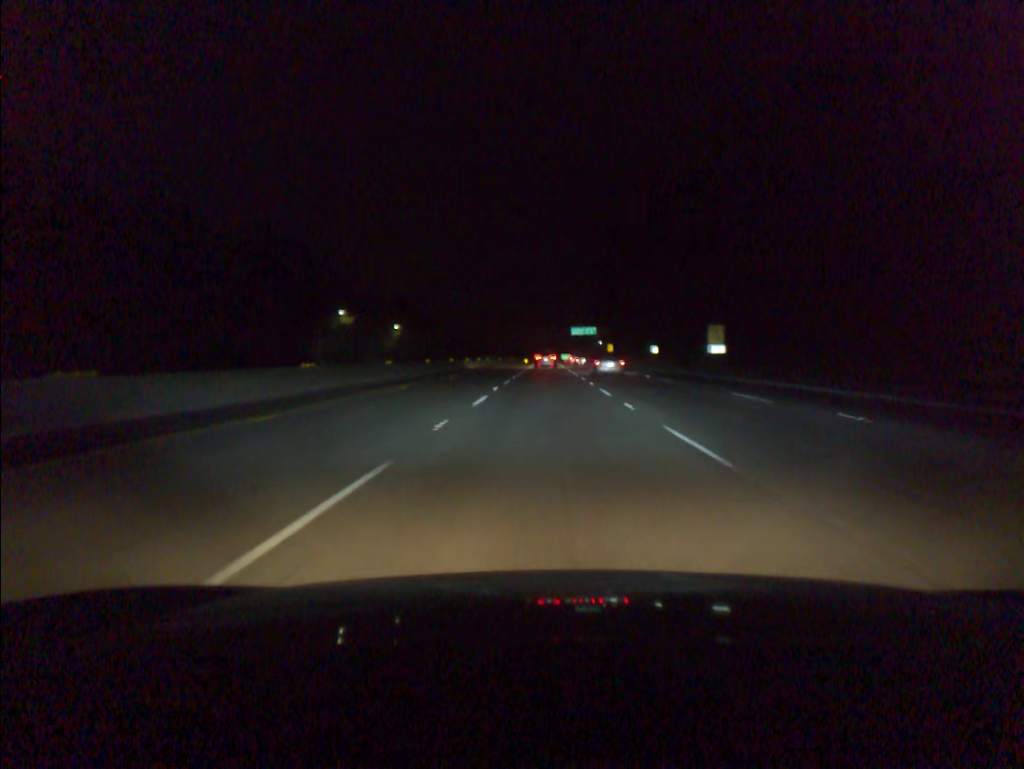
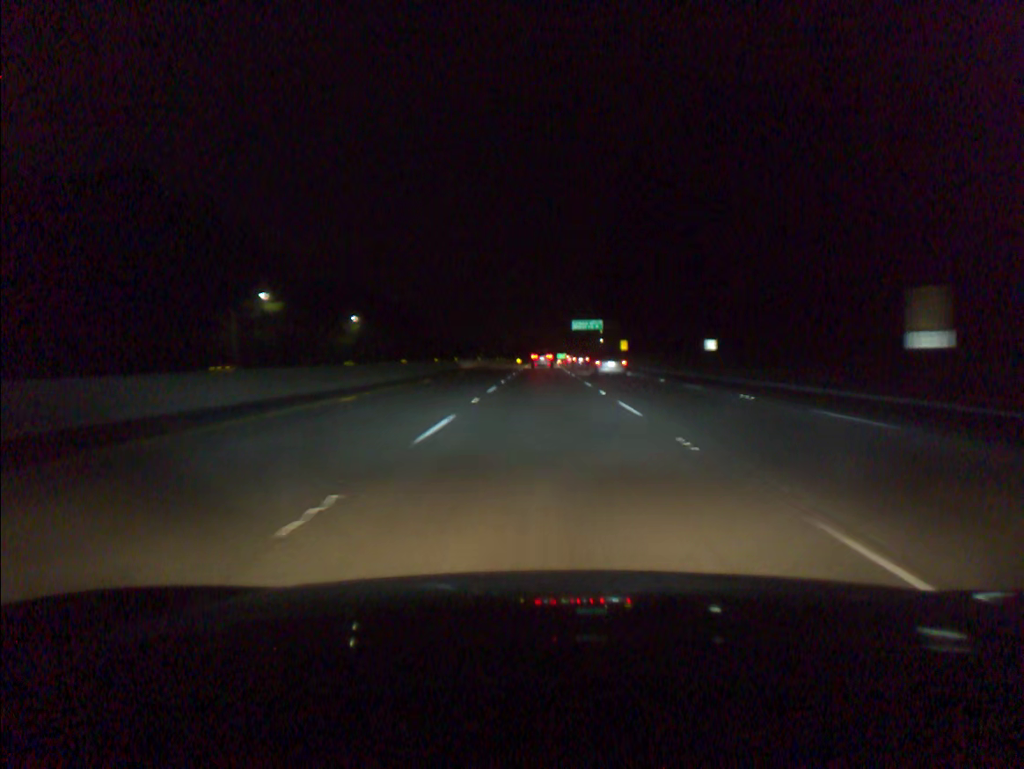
(+0.1, +36.6) m; 0°
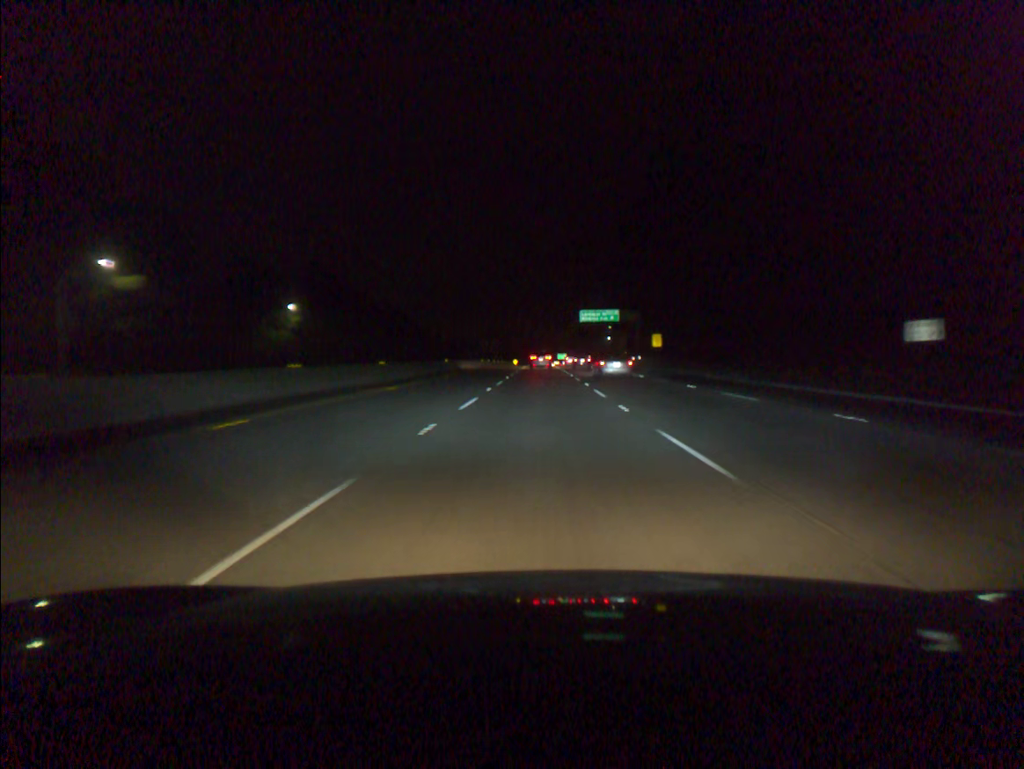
(0.0, +36.8) m; 0°
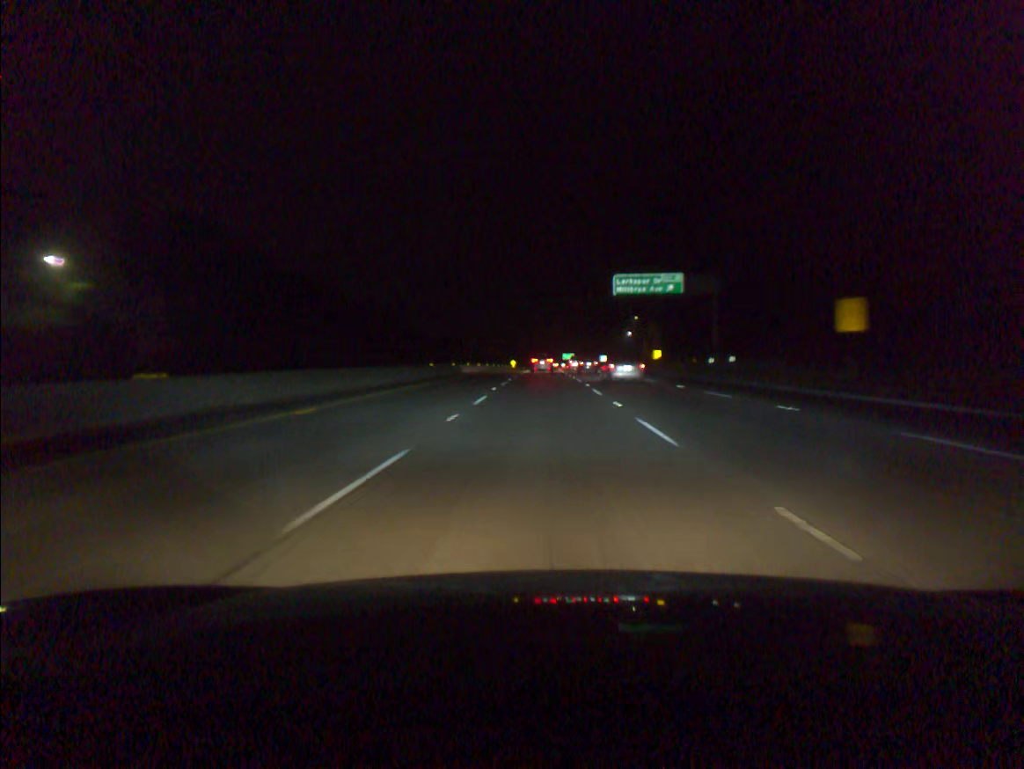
(-0.1, +55.3) m; 0°
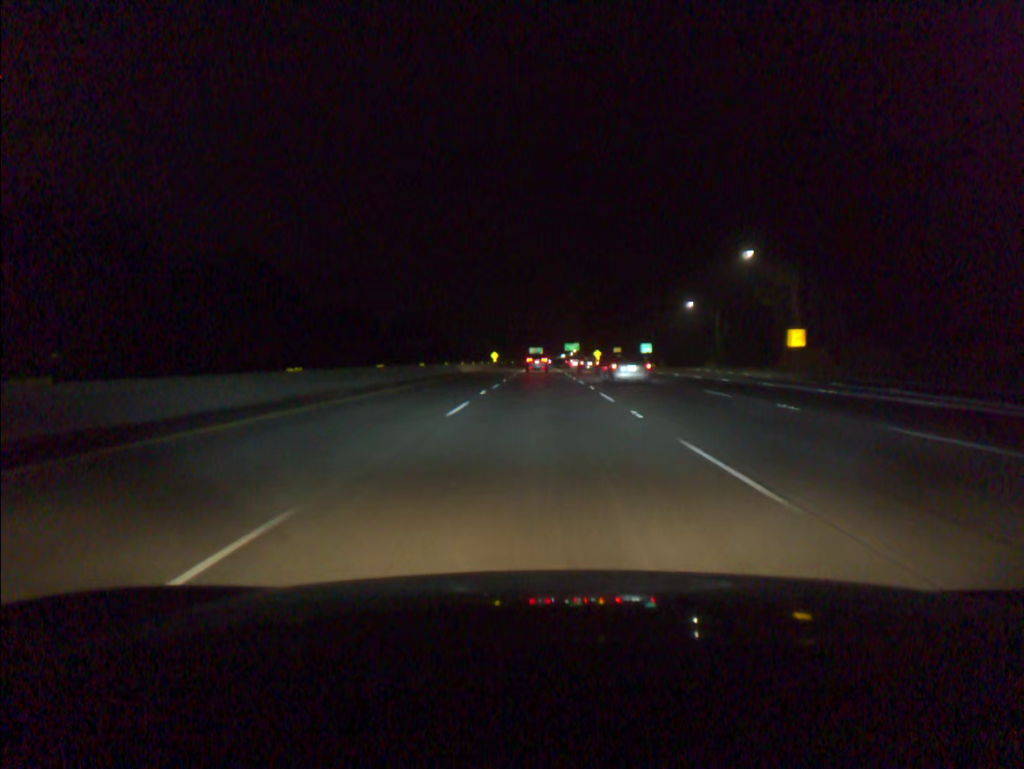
(+0.1, +91.9) m; 0°
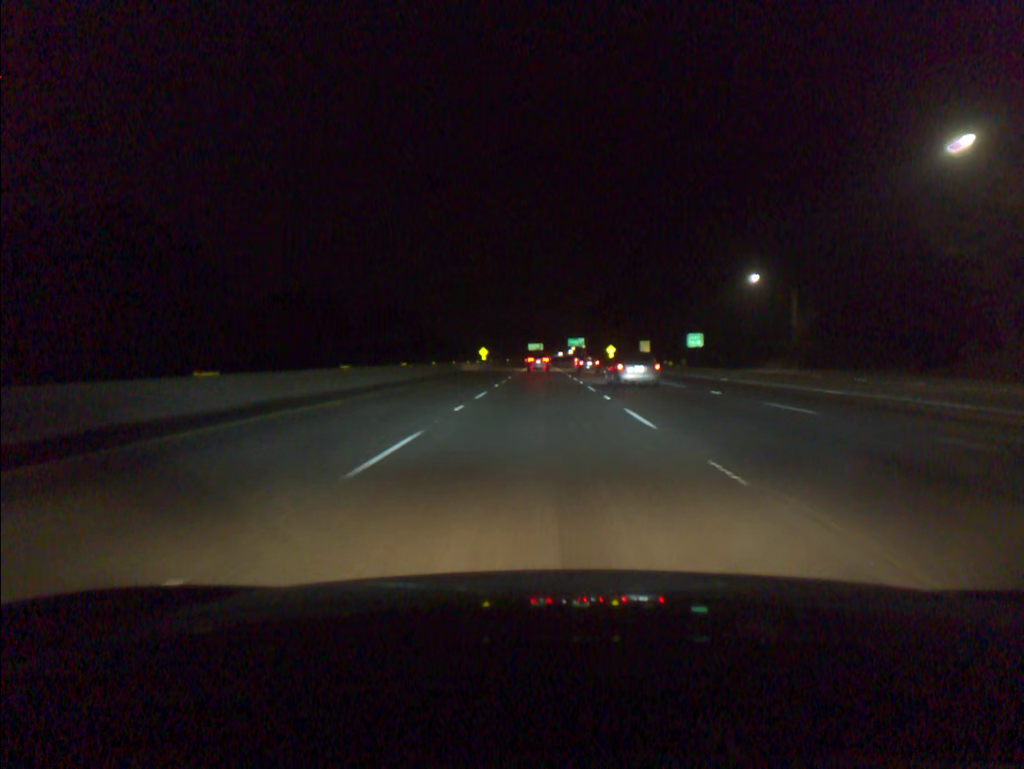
(0.0, +36.9) m; 0°
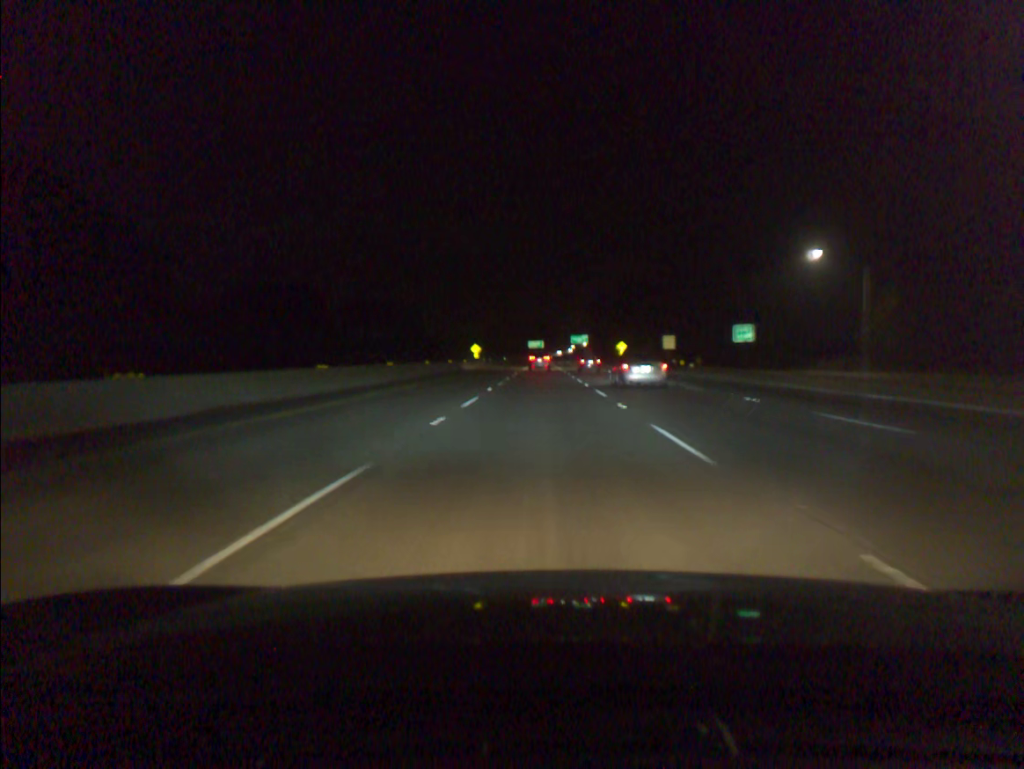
(0.0, +18.5) m; 0°
